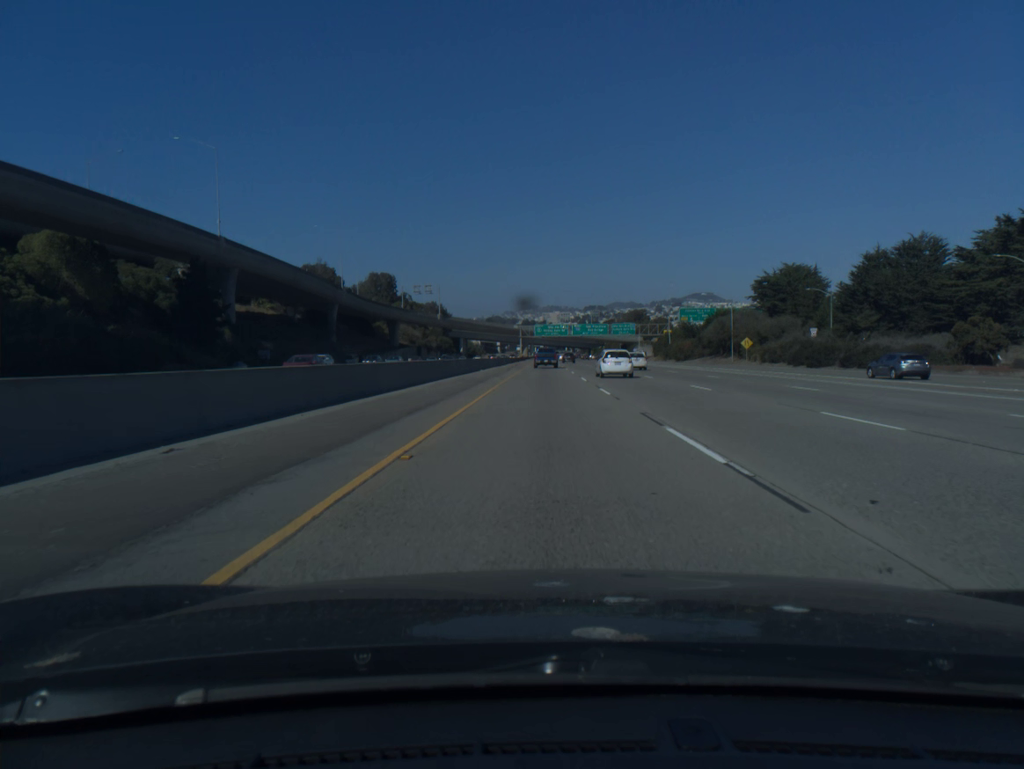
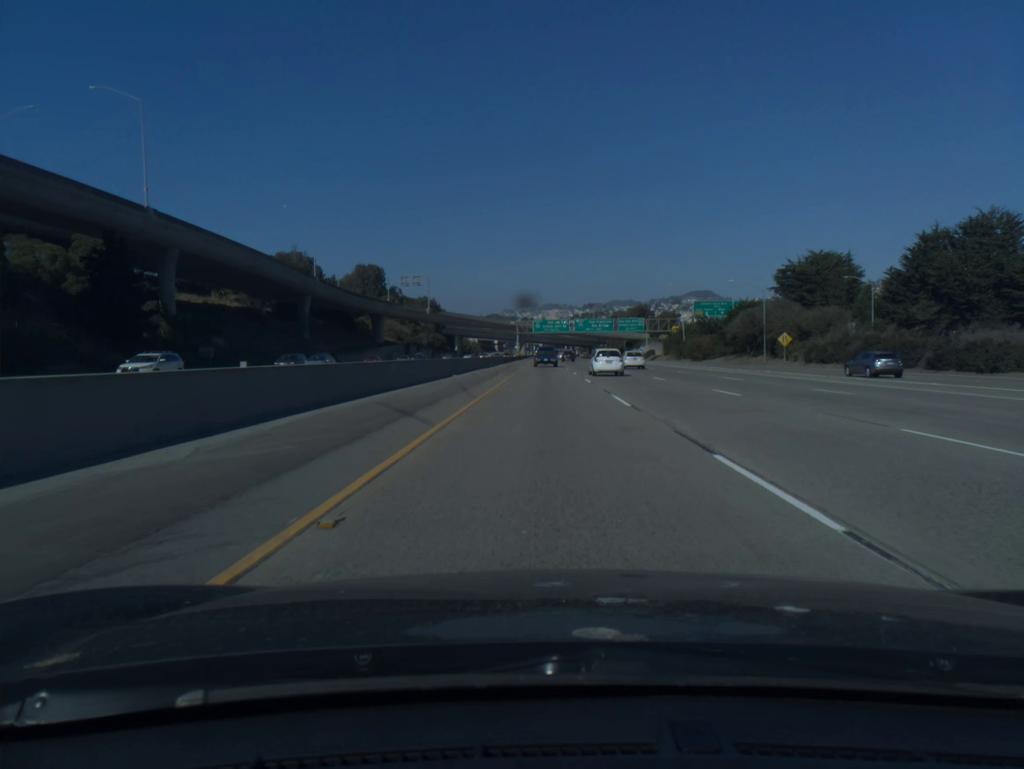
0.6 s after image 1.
(0.0, +18.0) m; 0°
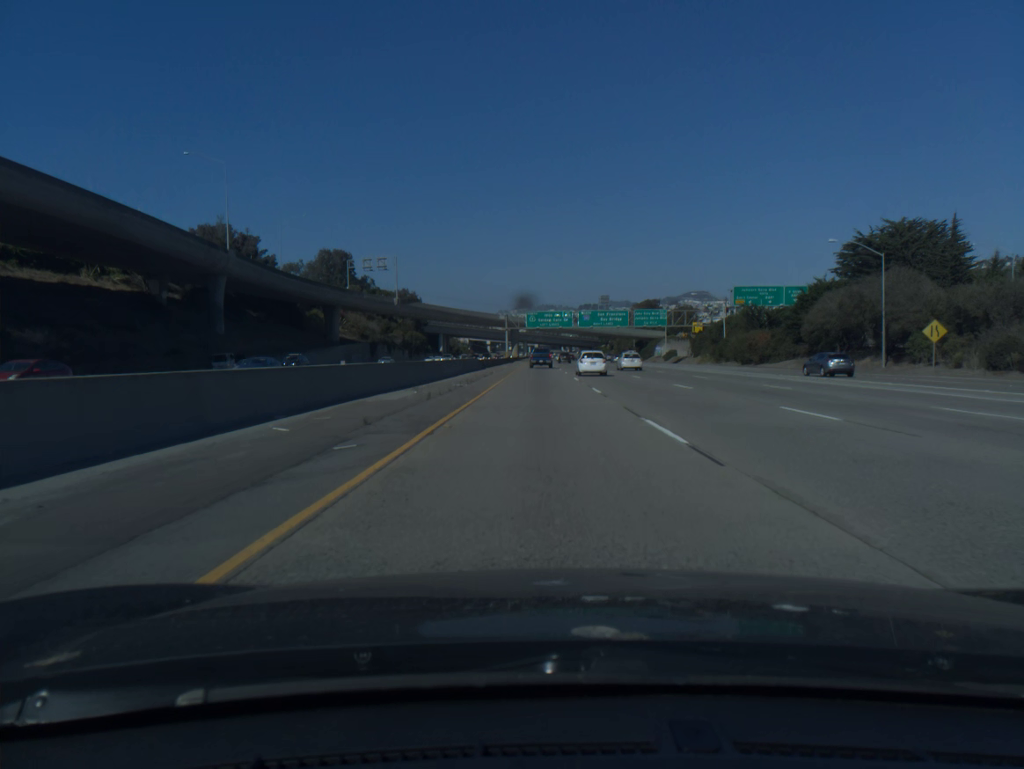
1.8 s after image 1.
(+0.1, +36.3) m; 0°
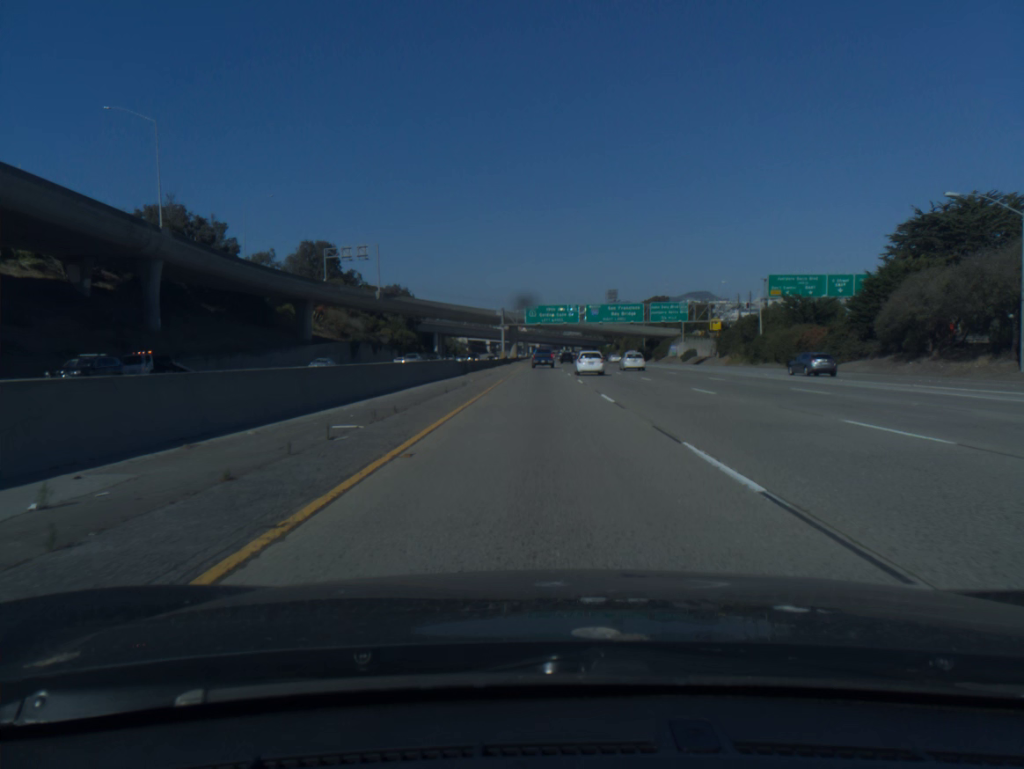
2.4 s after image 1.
(0.0, +18.3) m; 0°
